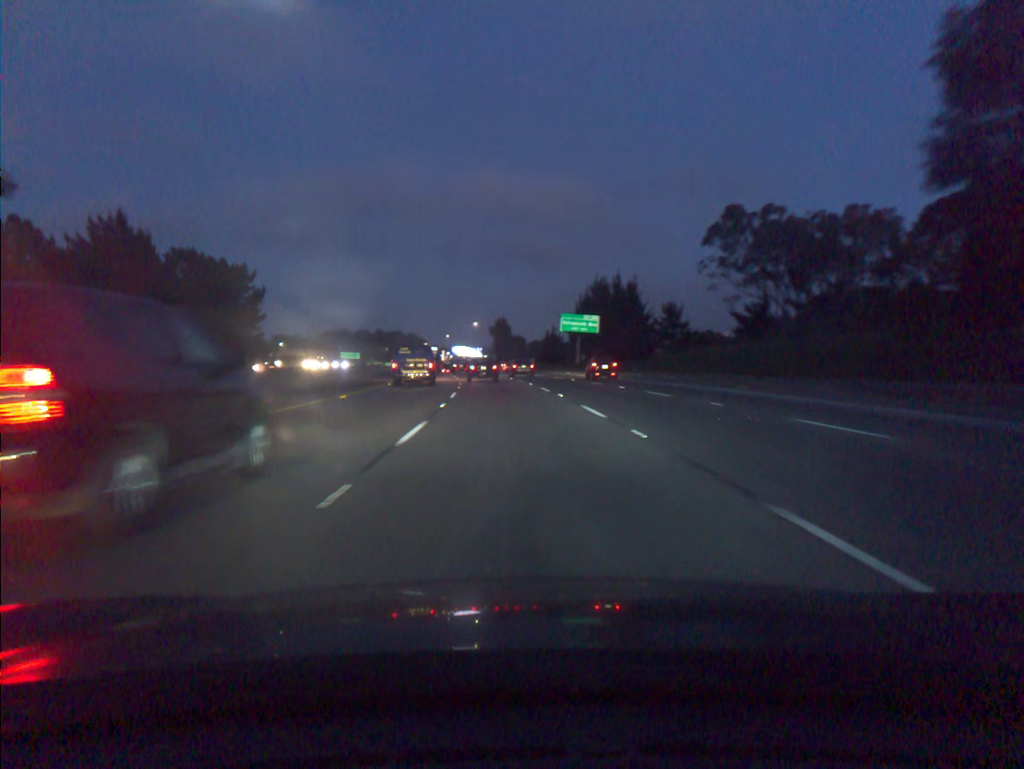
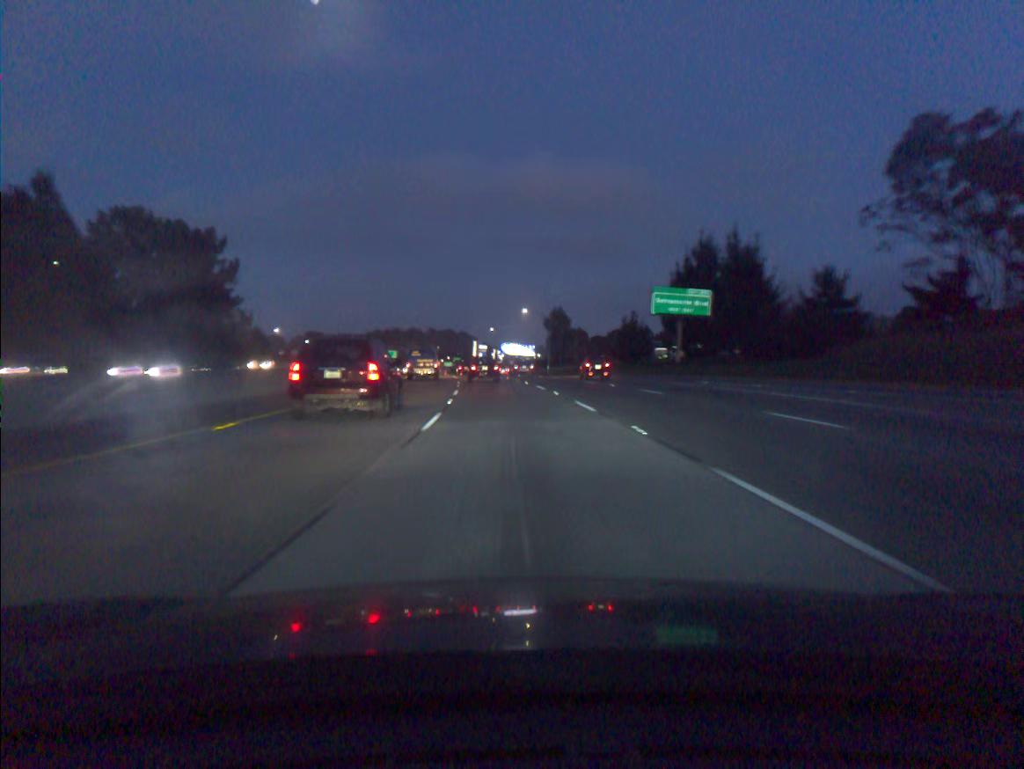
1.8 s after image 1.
(-1.5, +41.4) m; -4°
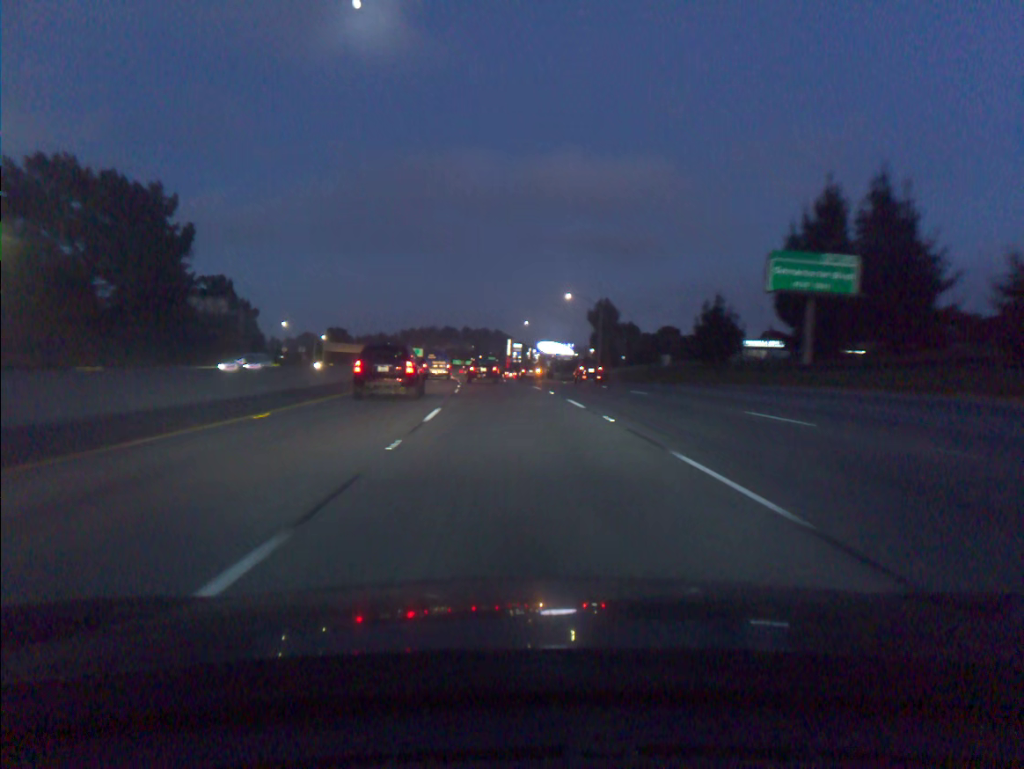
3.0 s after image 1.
(-0.6, +27.3) m; -3°
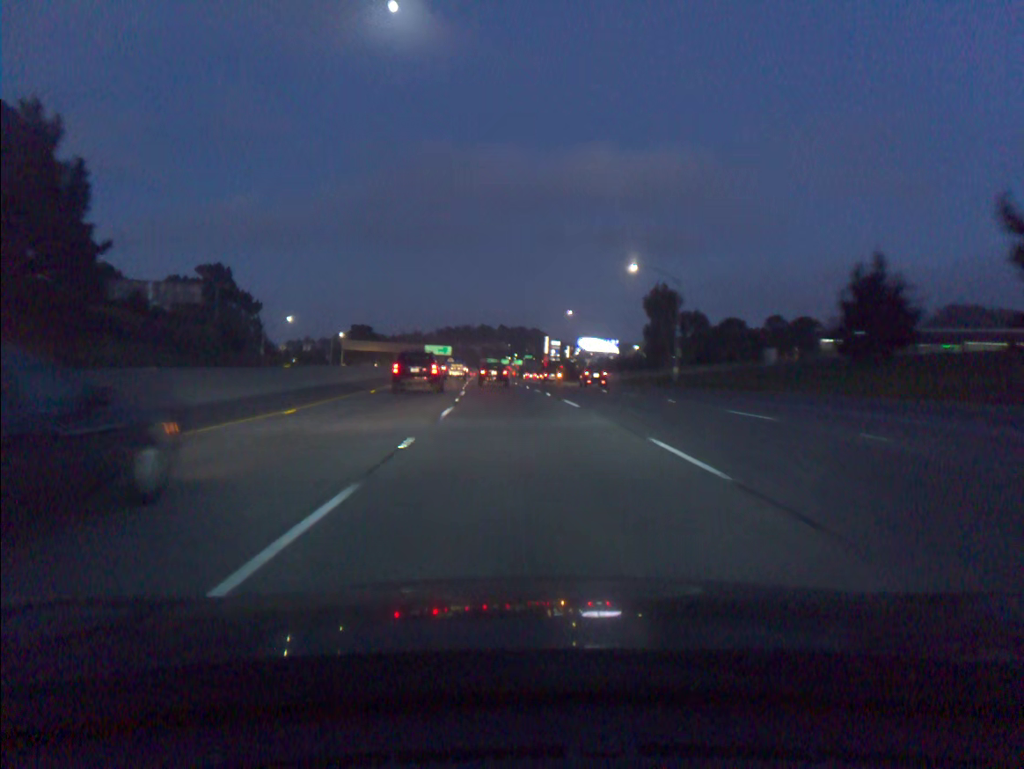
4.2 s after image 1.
(-0.6, +27.2) m; -3°
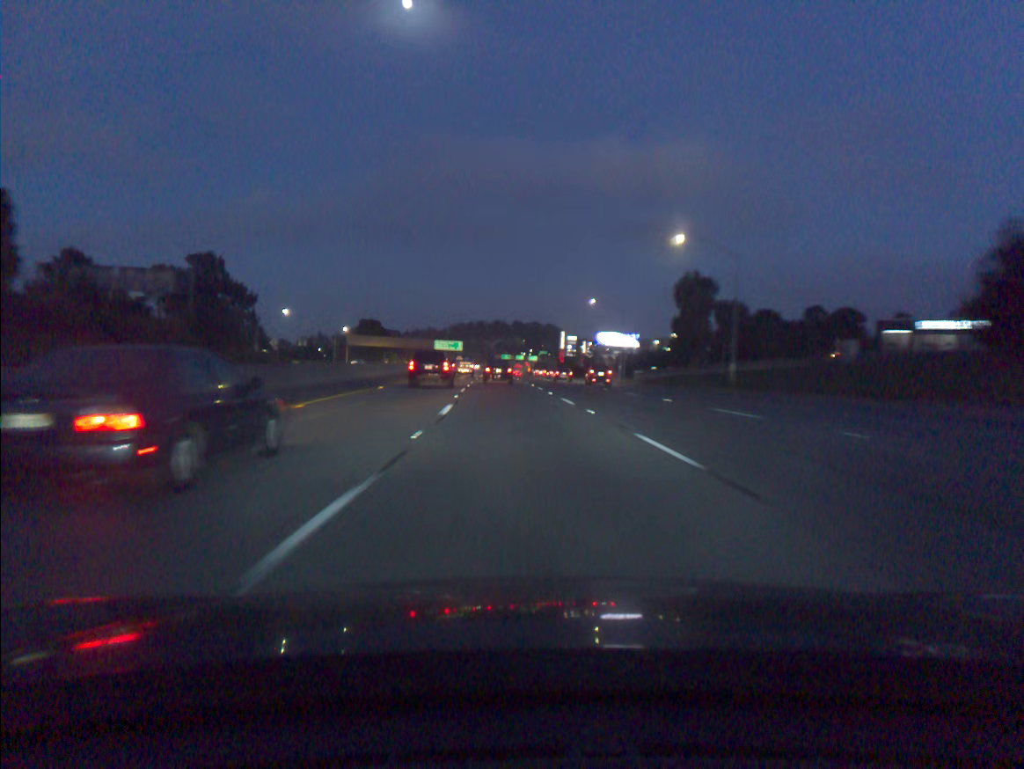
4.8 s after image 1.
(-0.1, +13.6) m; -1°
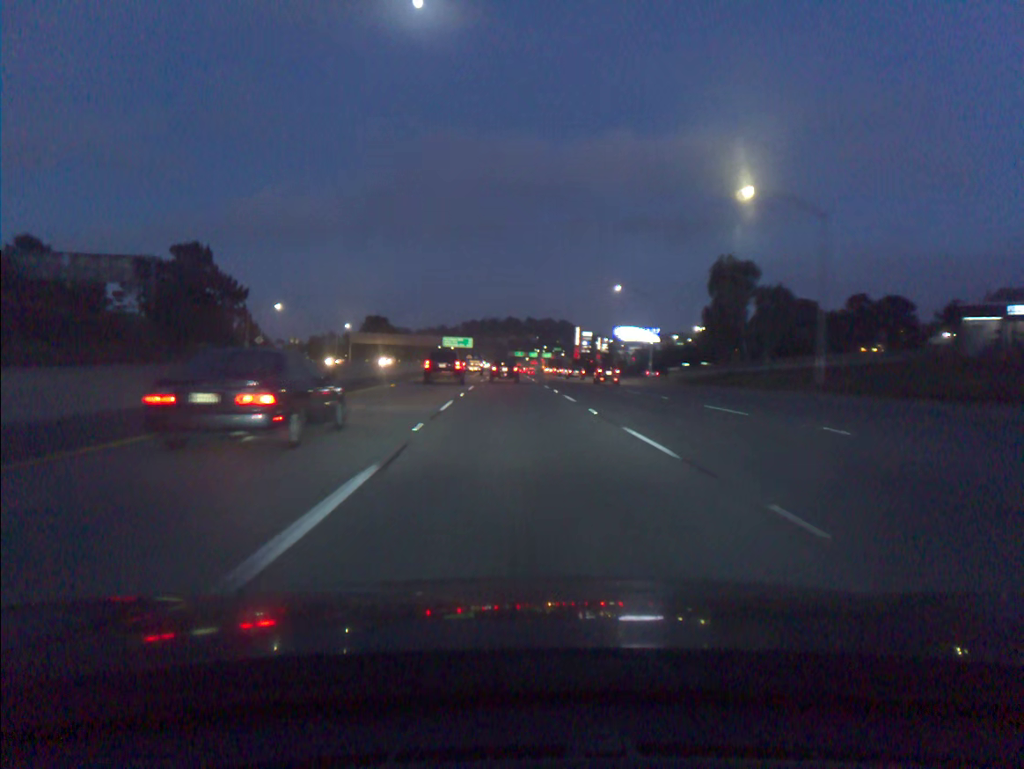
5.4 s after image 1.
(-0.1, +13.6) m; -1°
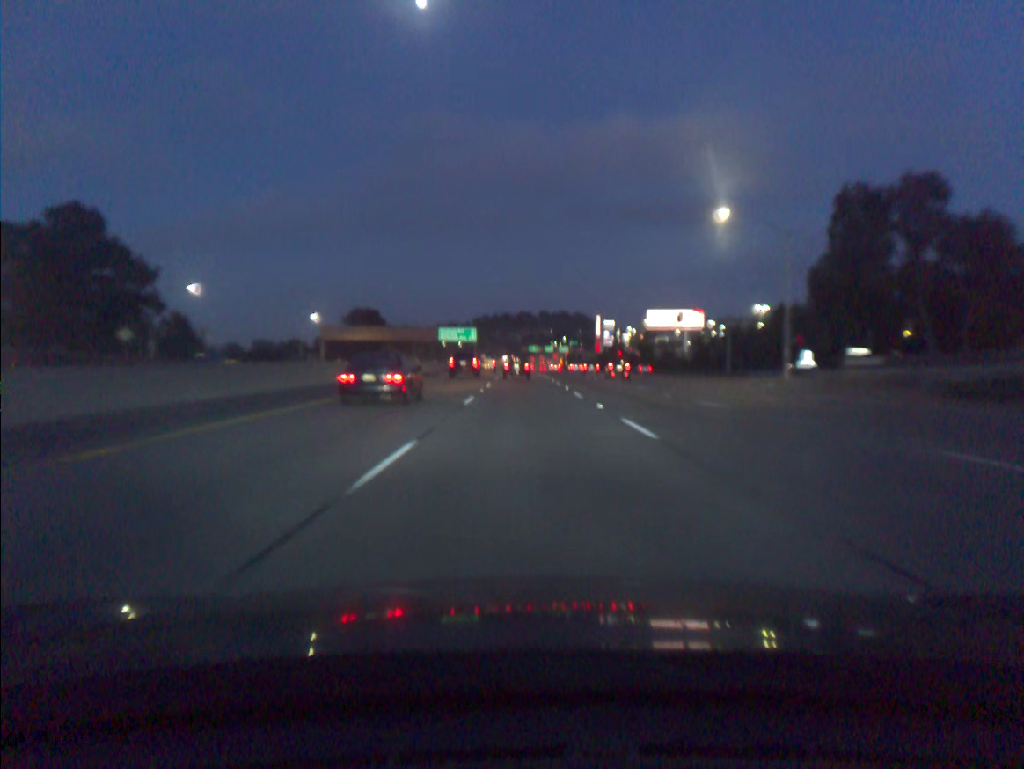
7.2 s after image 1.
(-0.6, +41.2) m; -1°
